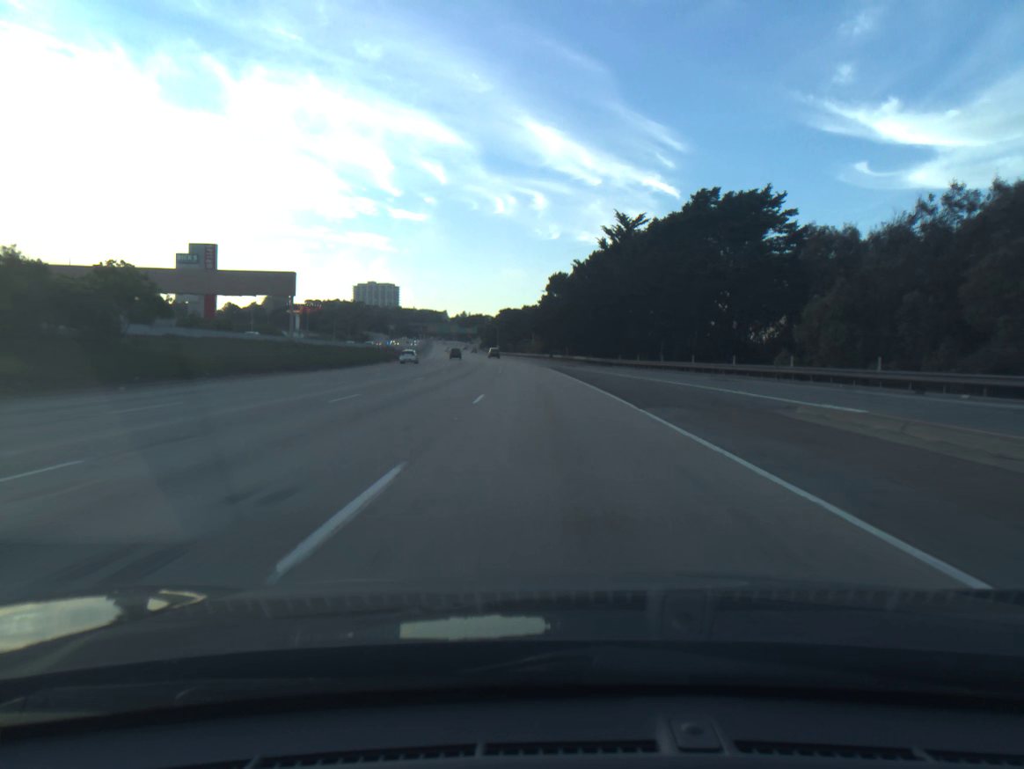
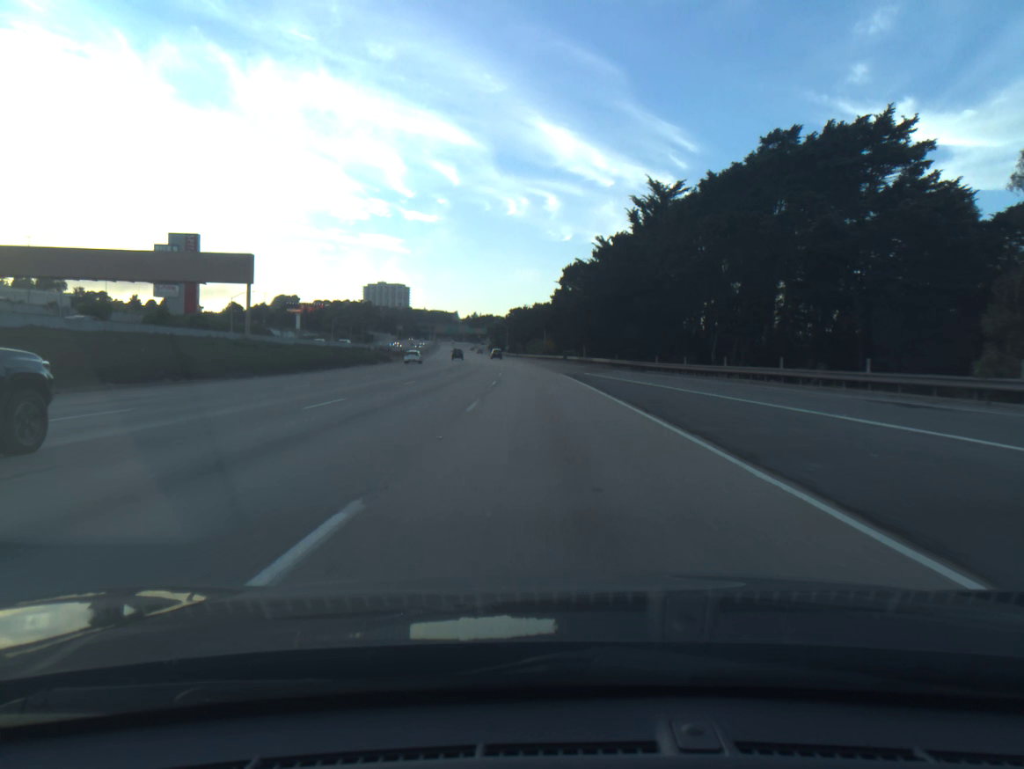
(-0.1, +16.9) m; -1°
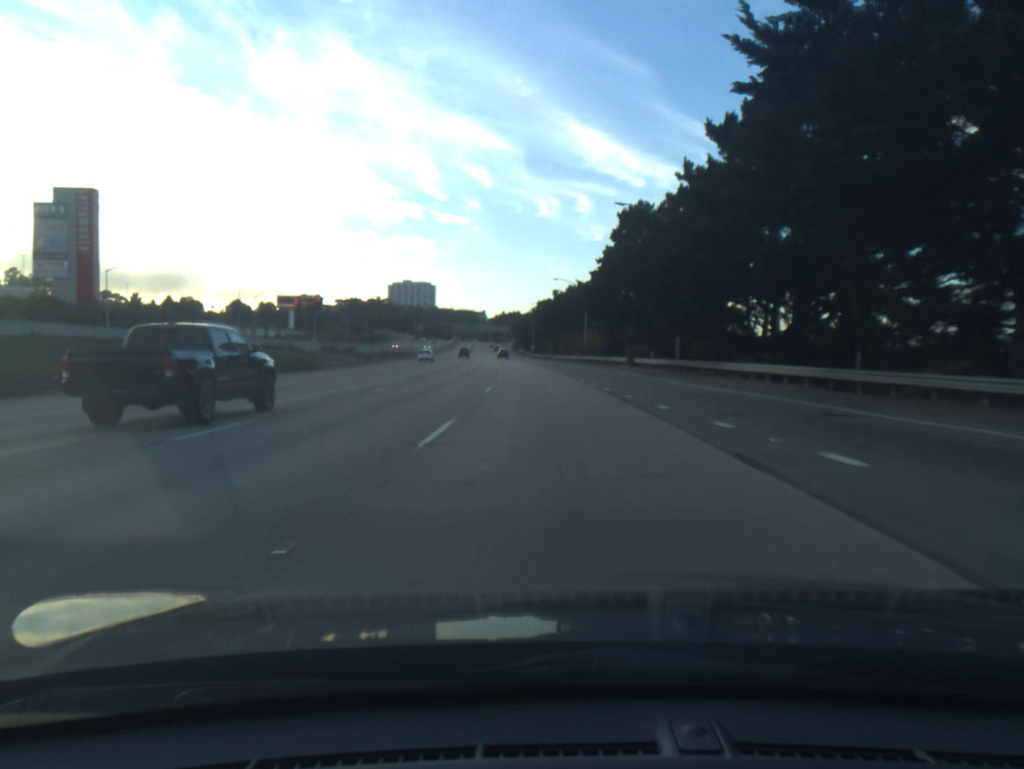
(-1.1, +50.6) m; -2°
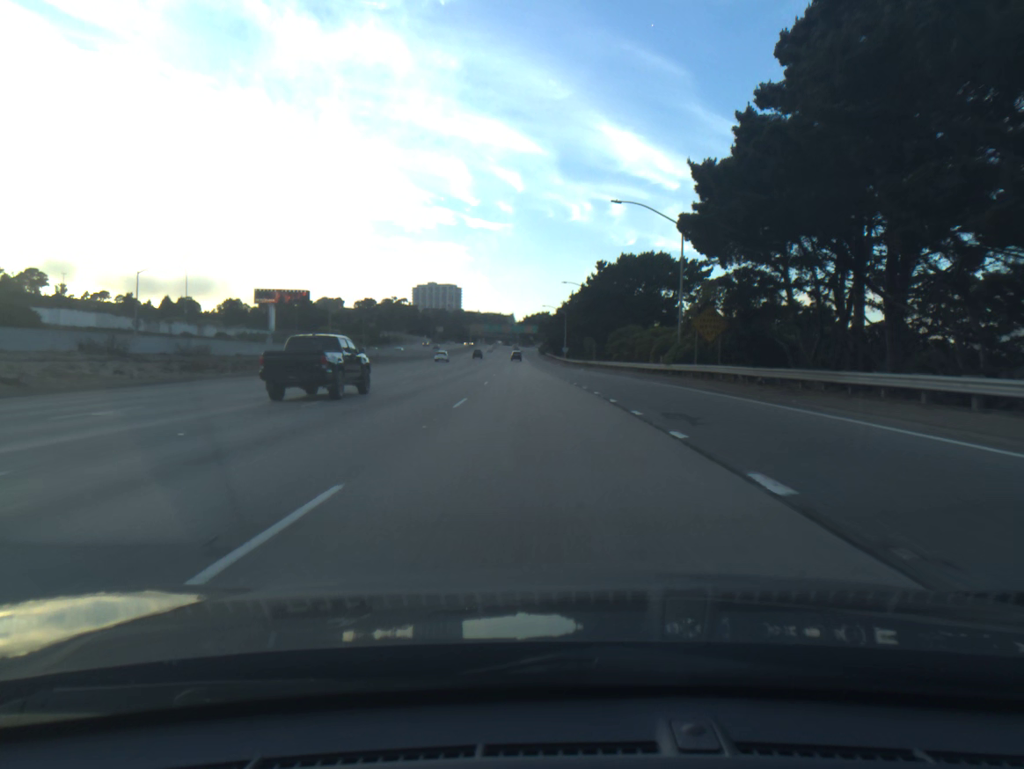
(-0.8, +50.7) m; -2°
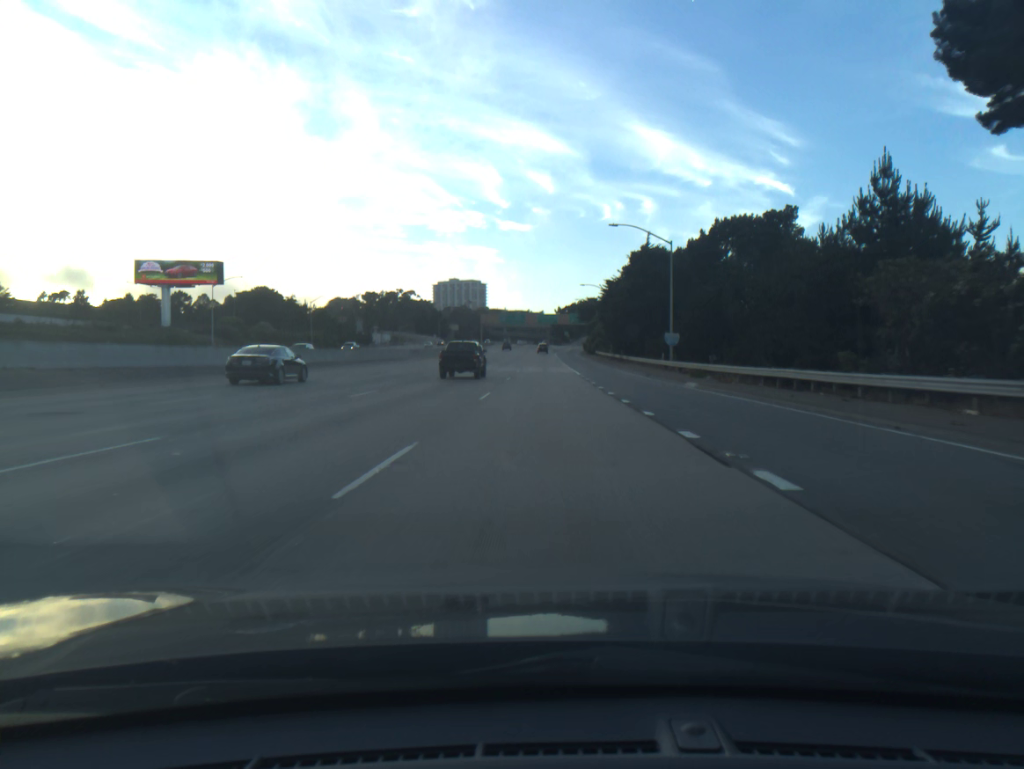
(-2.6, +84.6) m; -2°
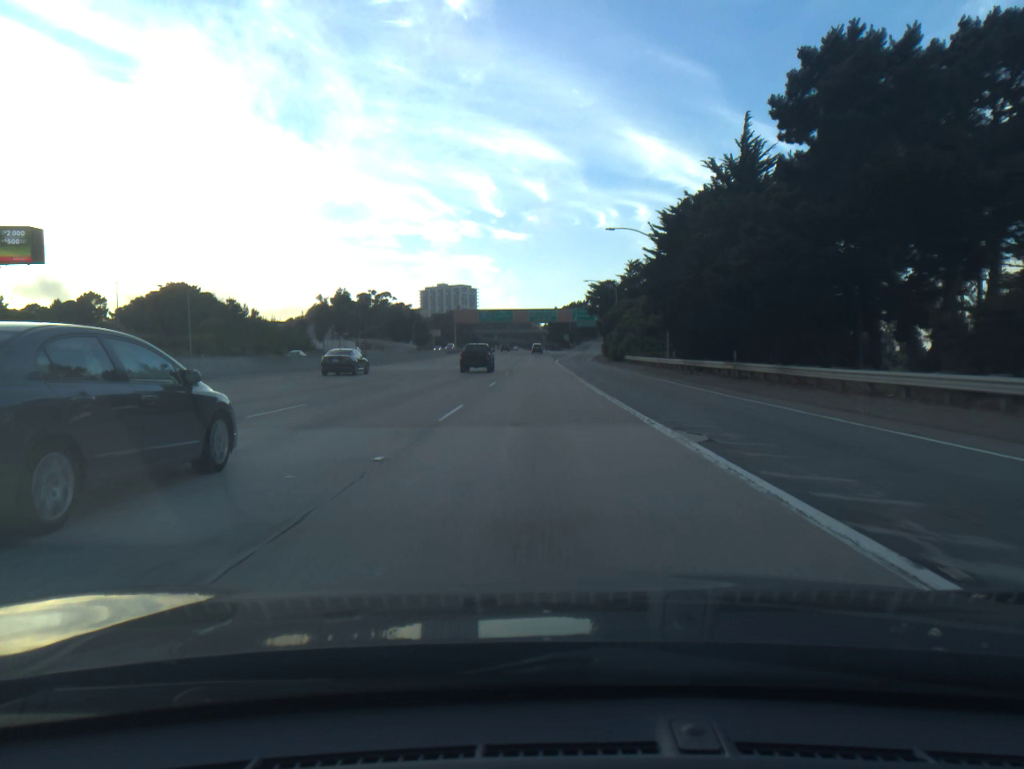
(+0.2, +50.9) m; 0°
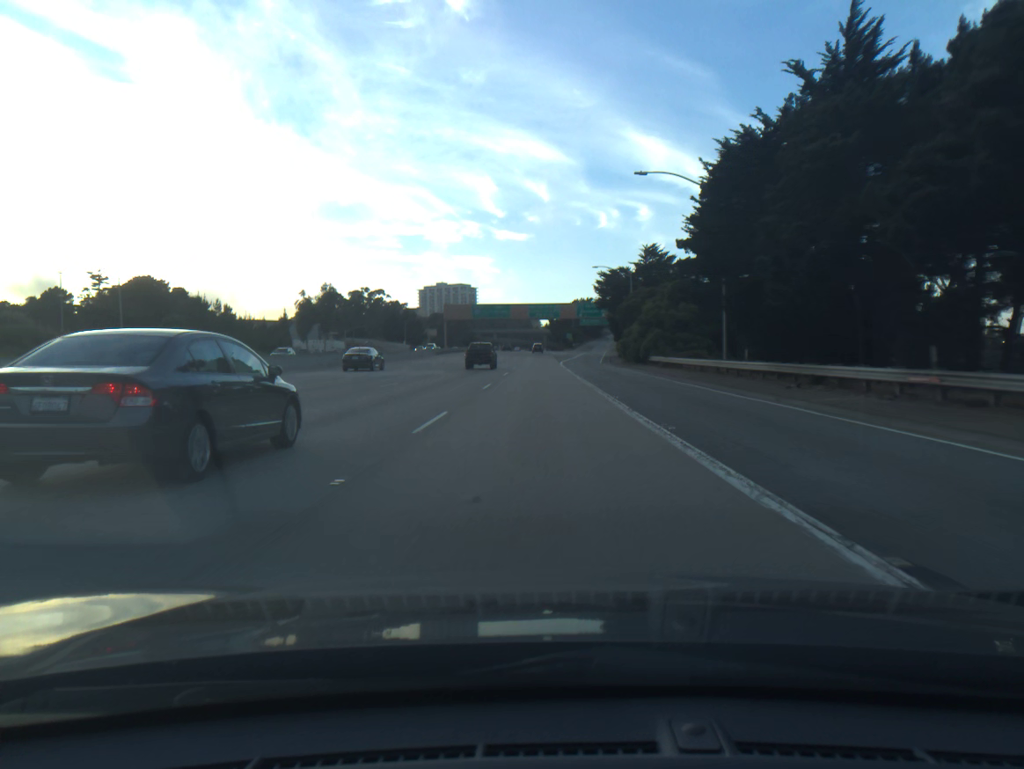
(0.0, +17.0) m; 0°
